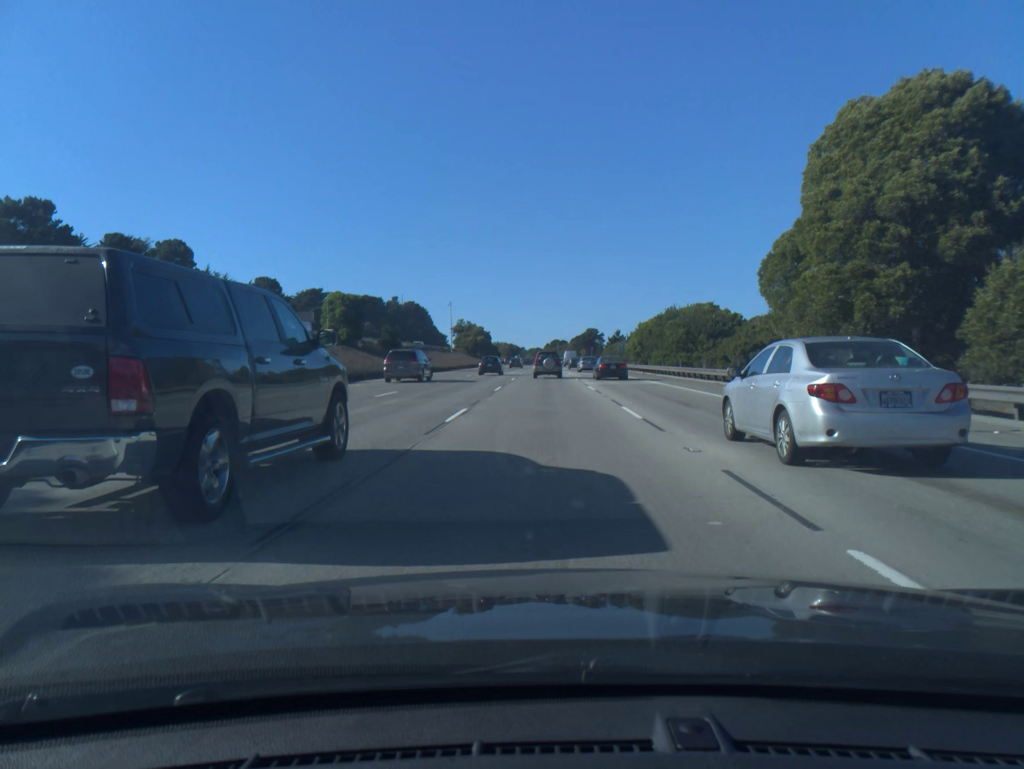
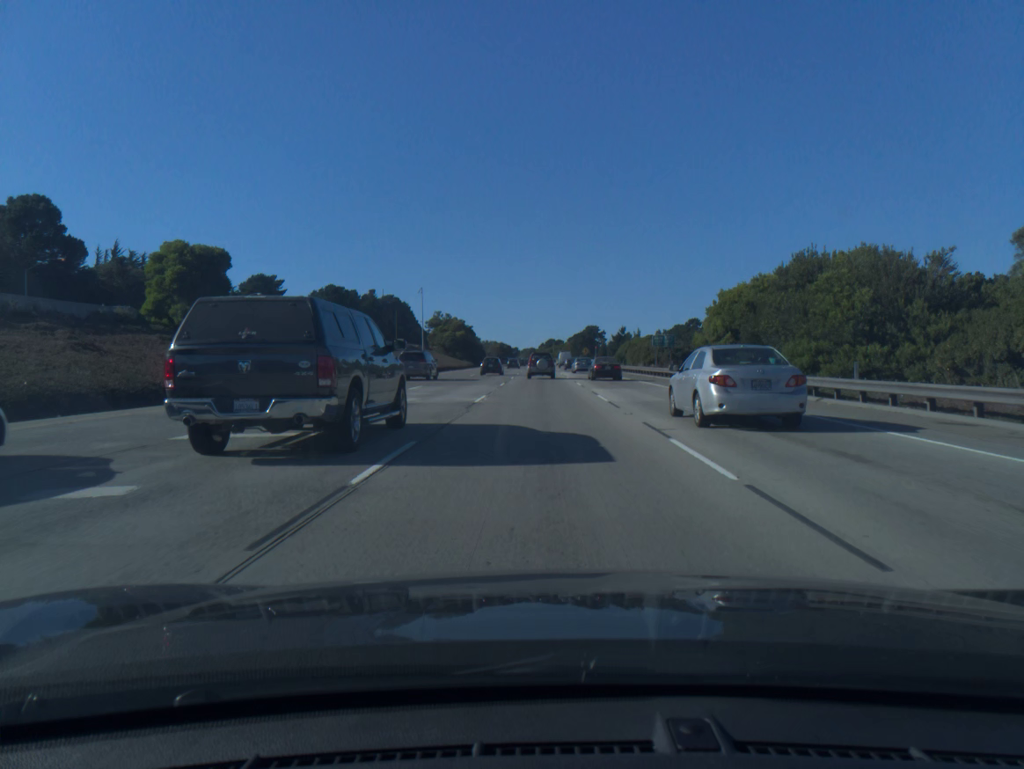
(+0.1, +36.8) m; 0°
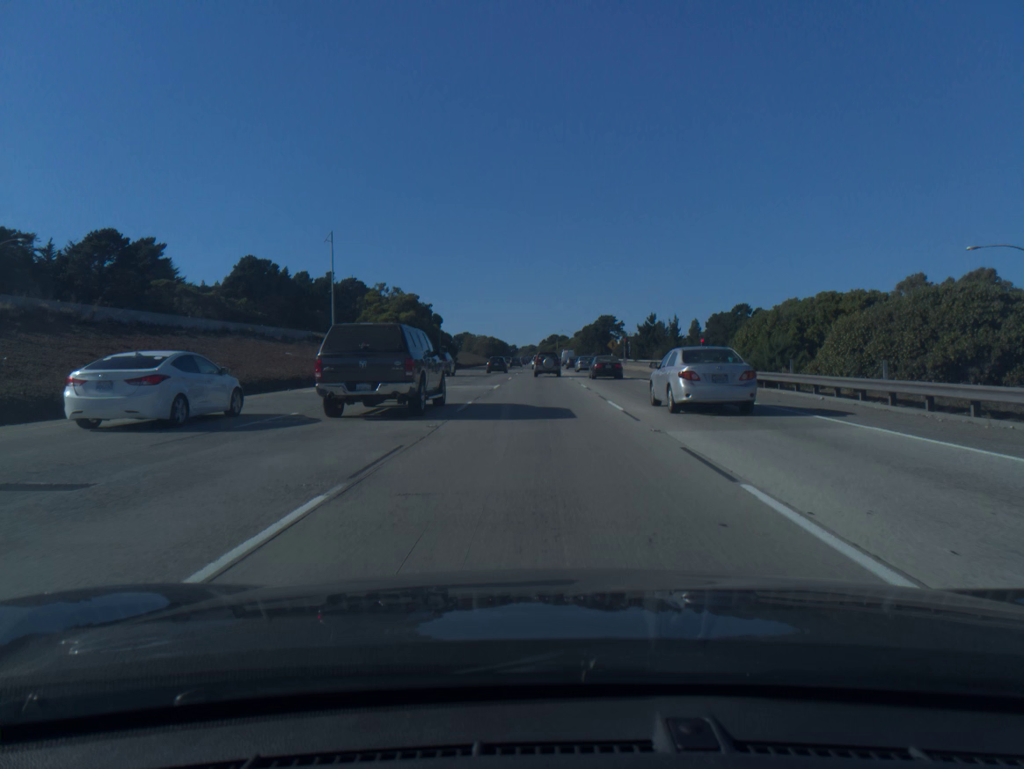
(0.0, +62.6) m; 0°
